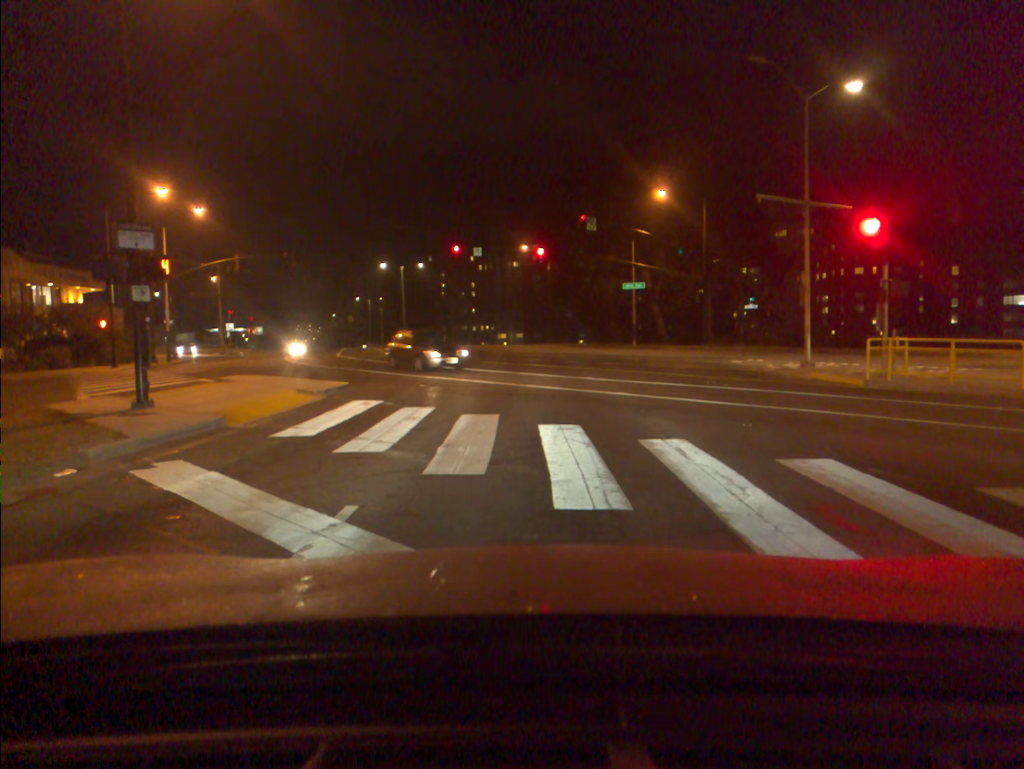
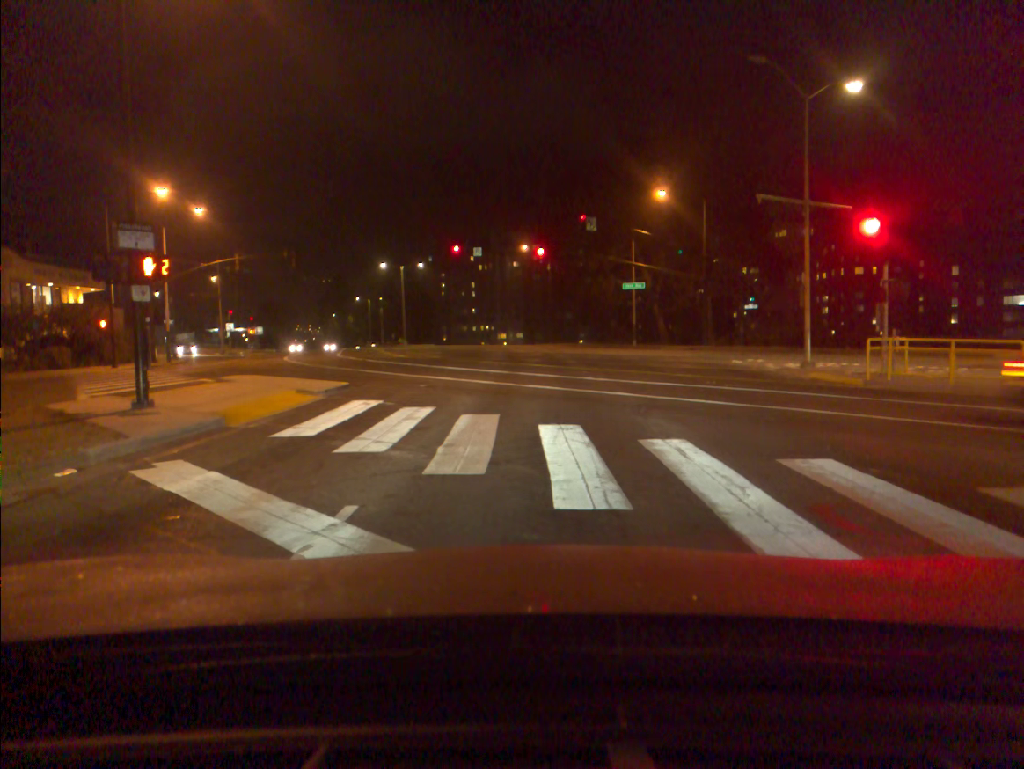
(0.0, 0.0) m; 0°
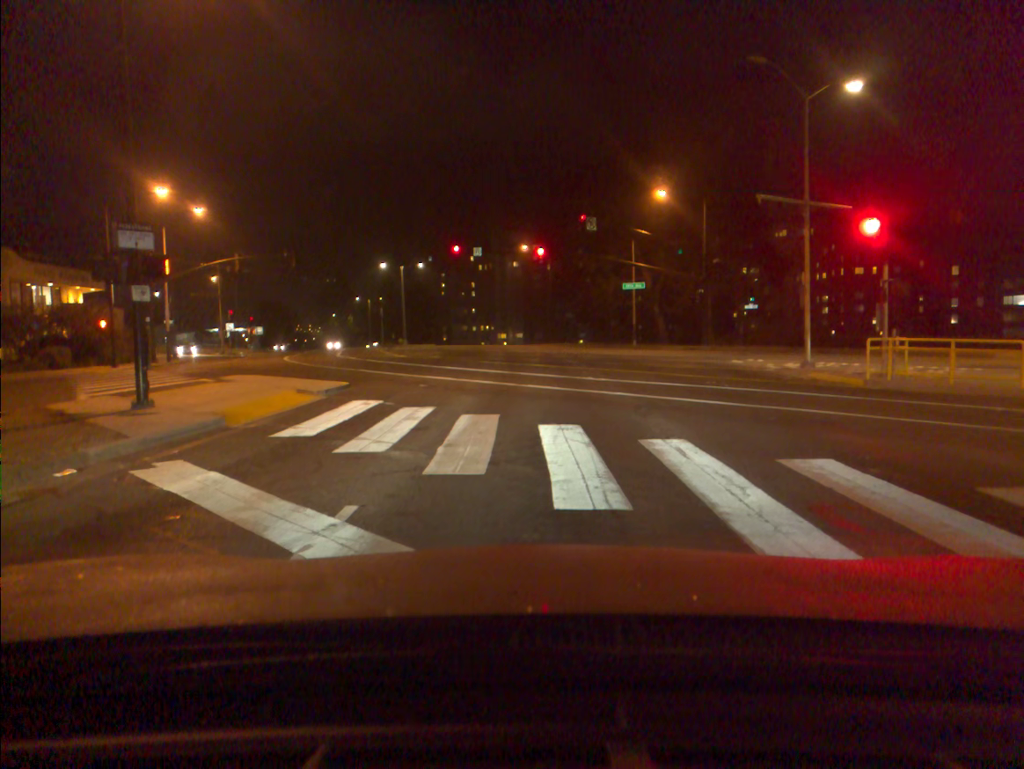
(0.0, 0.0) m; 0°
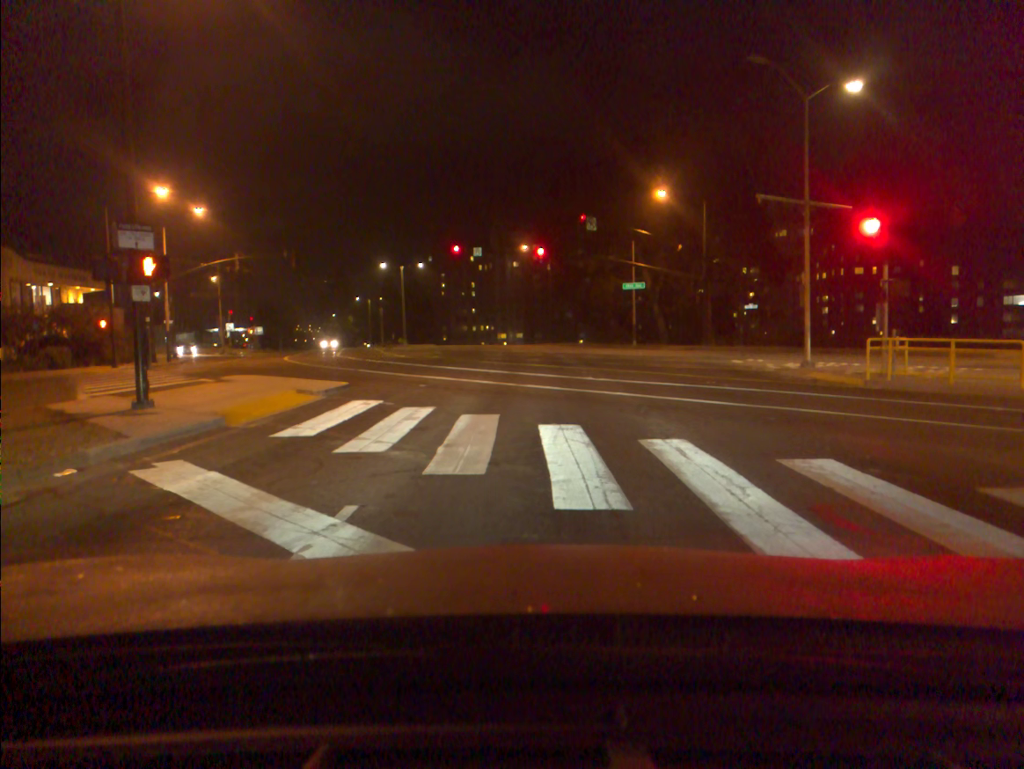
(0.0, 0.0) m; 0°
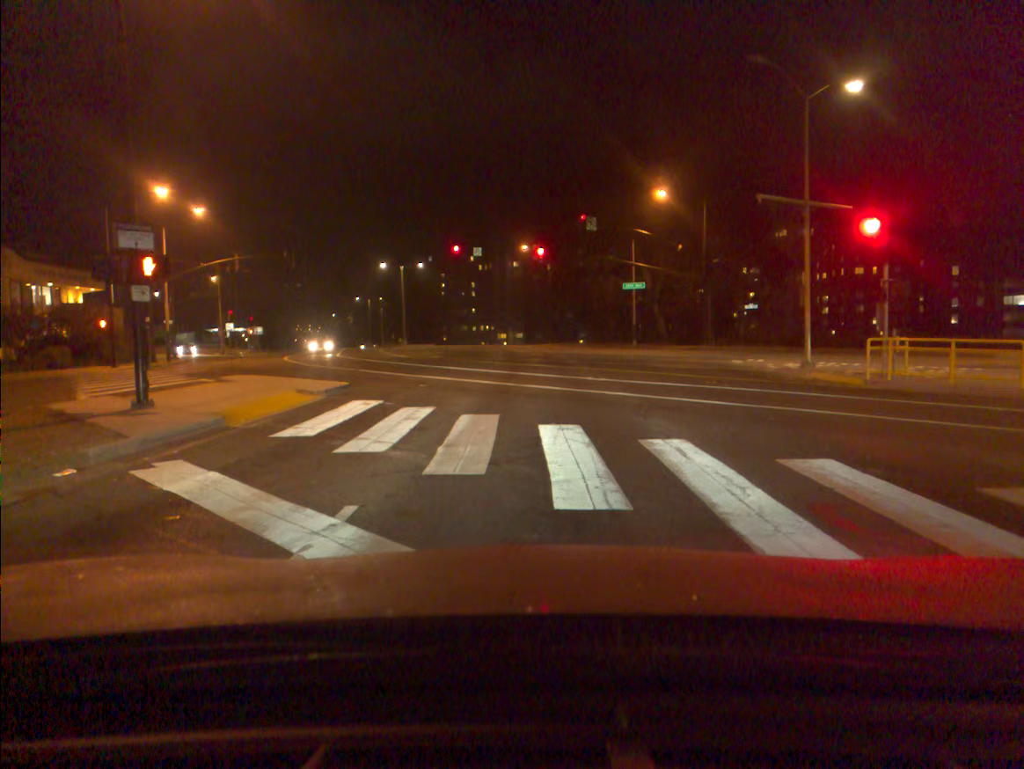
(0.0, 0.0) m; 0°
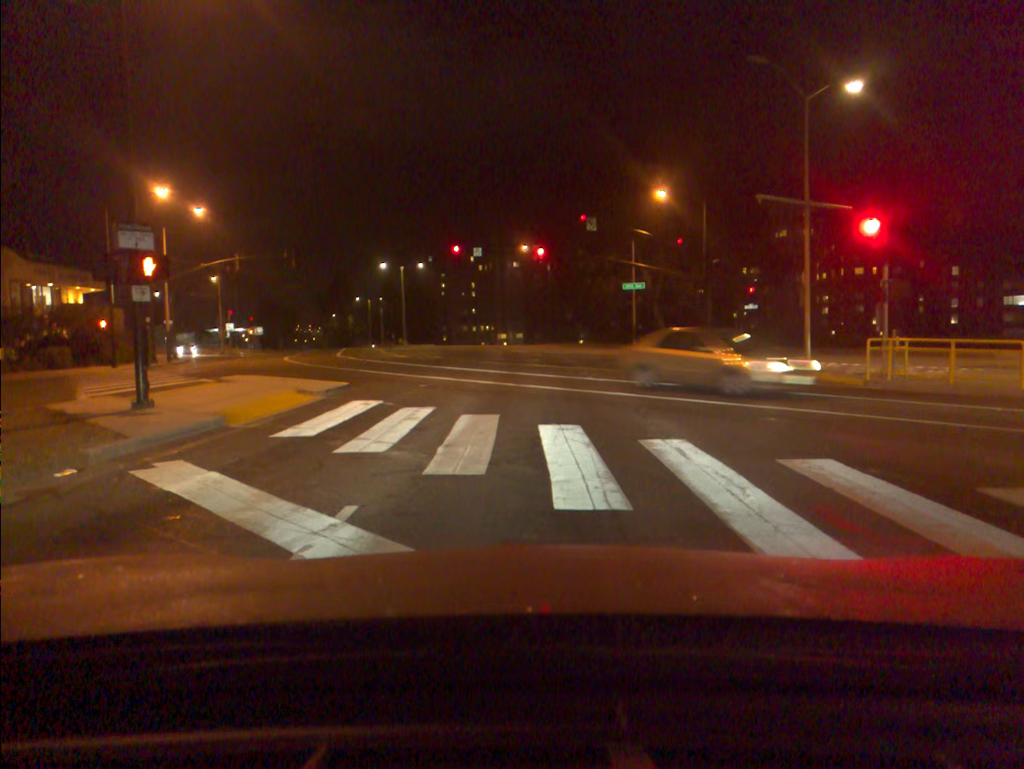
(0.0, 0.0) m; 0°
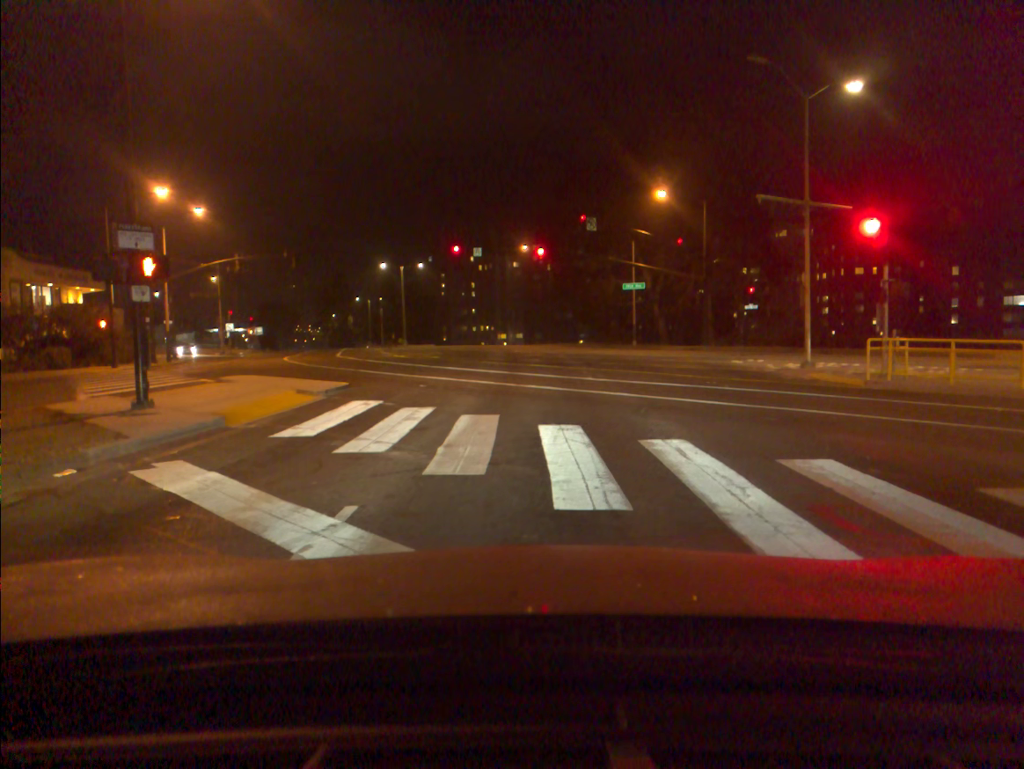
(0.0, 0.0) m; 0°
